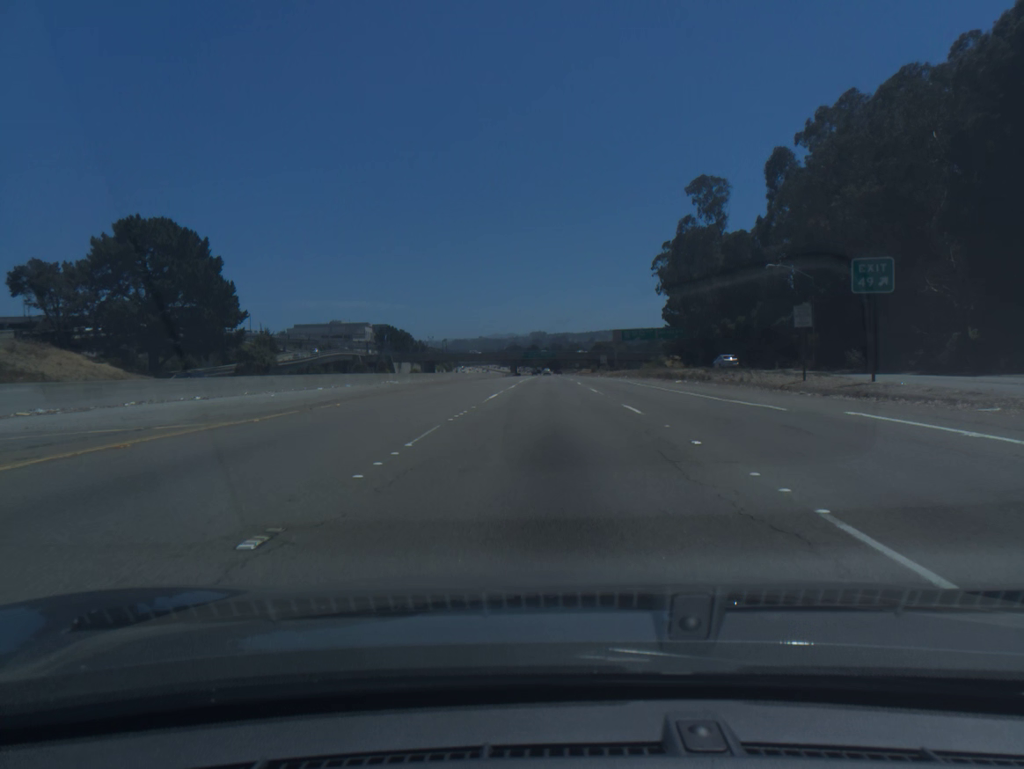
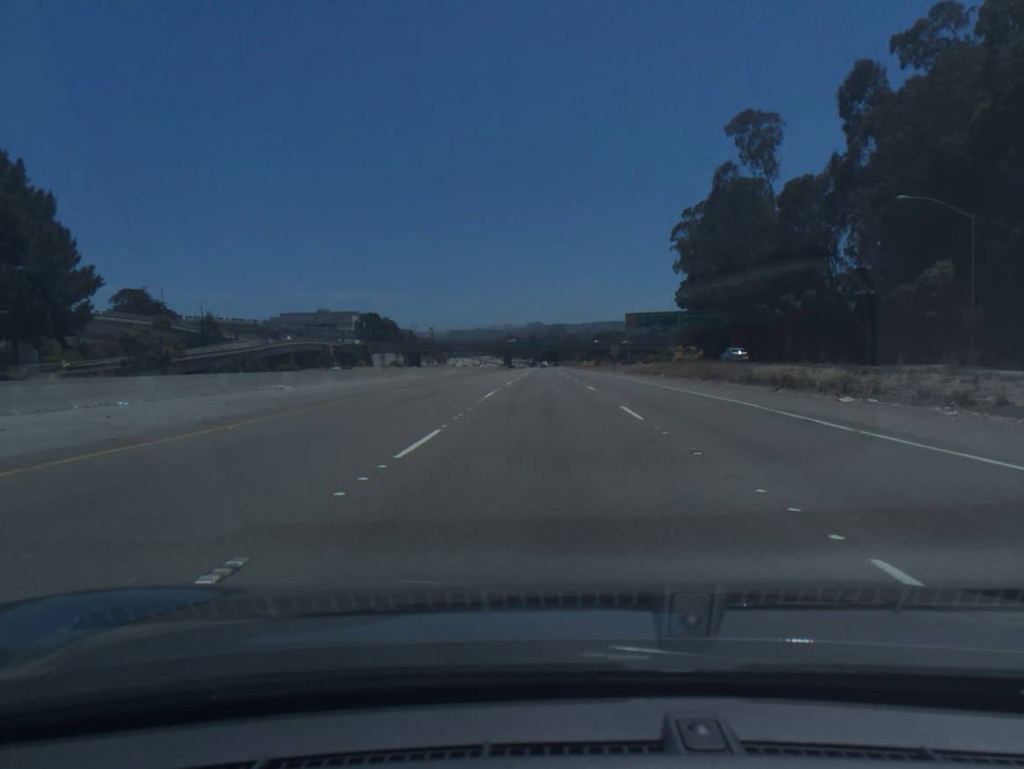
(0.0, +30.0) m; 0°
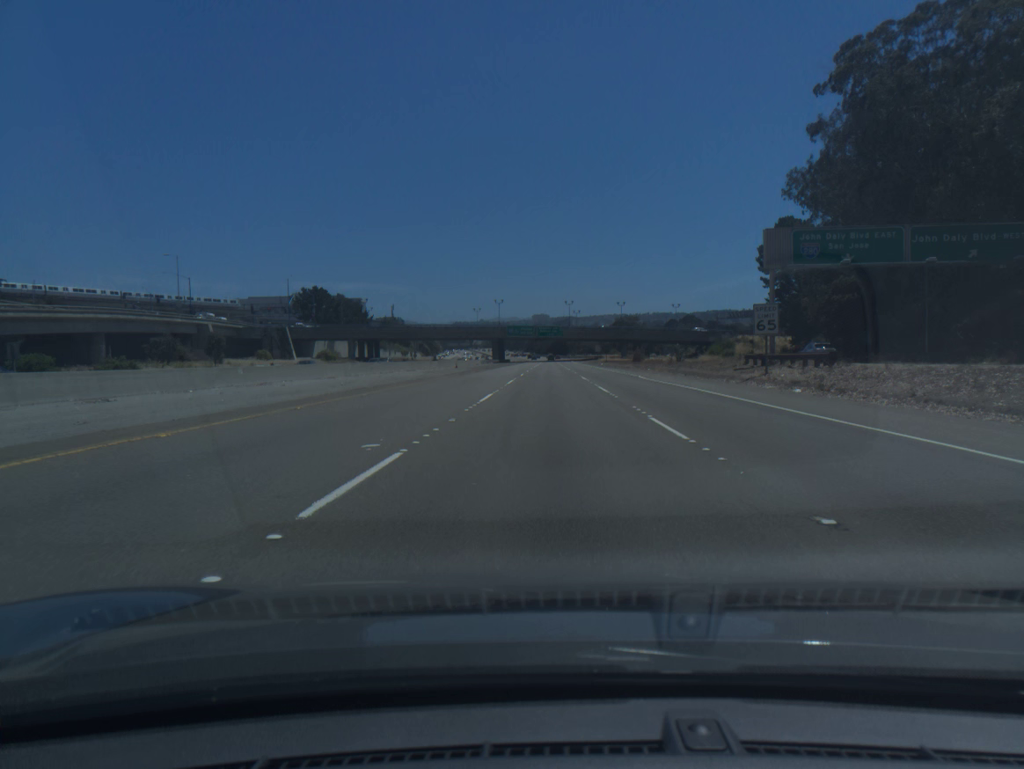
(-0.3, +78.2) m; 0°
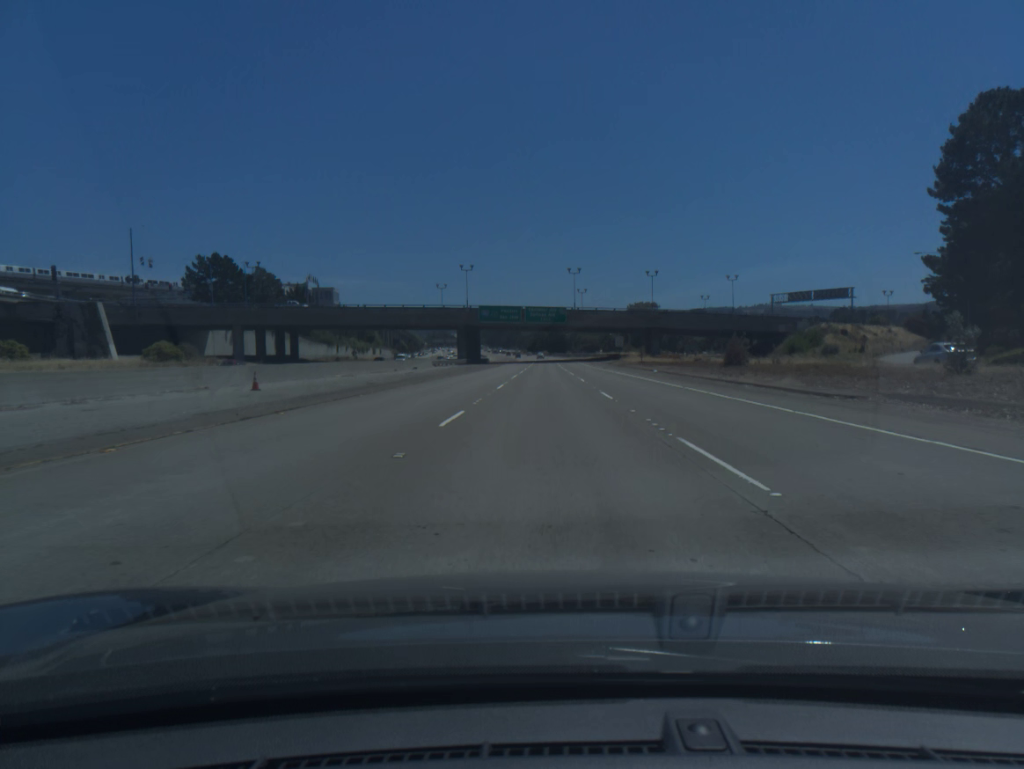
(+0.2, +65.3) m; 0°
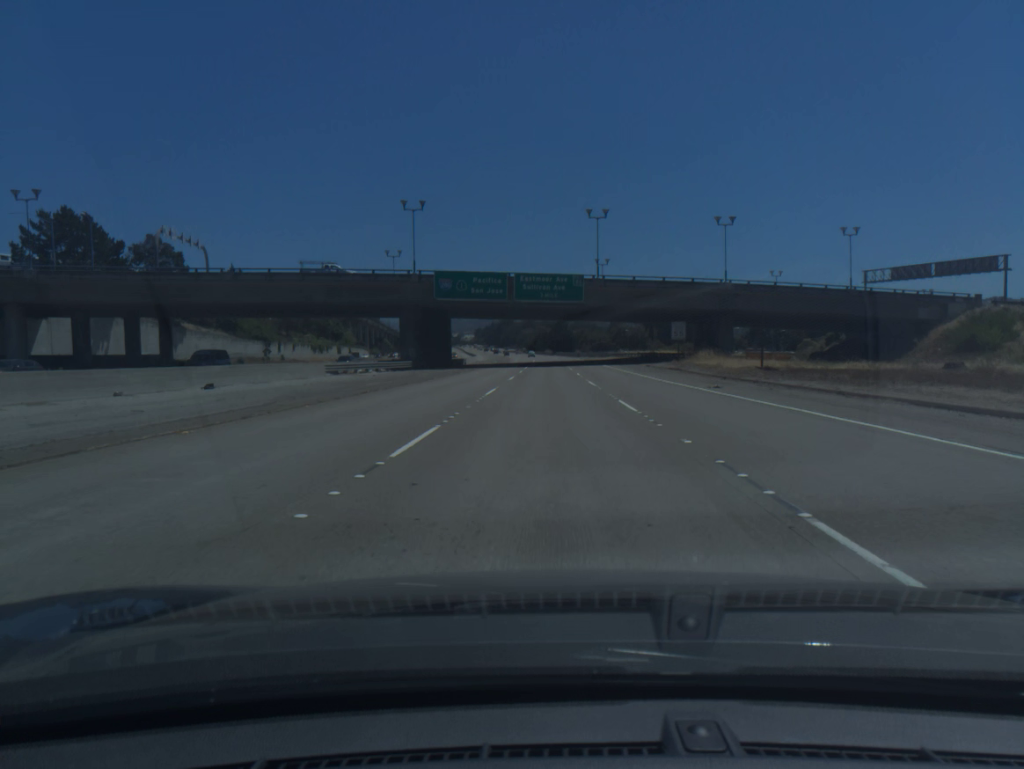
(-0.1, +50.4) m; 0°
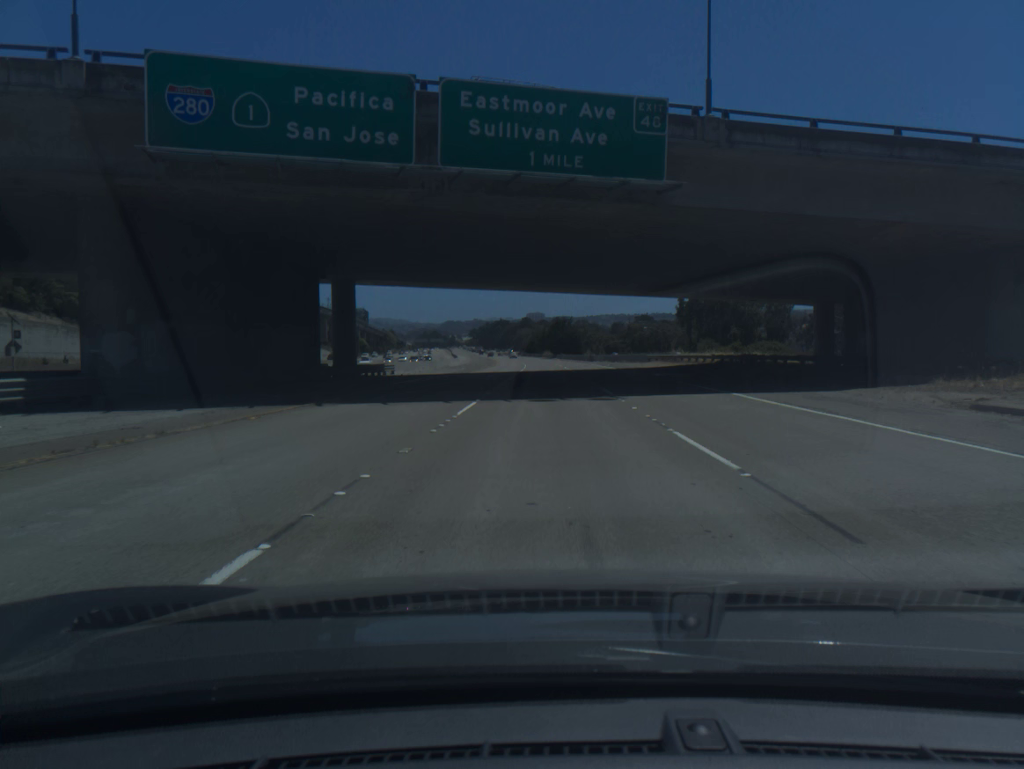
(0.0, +51.6) m; 0°
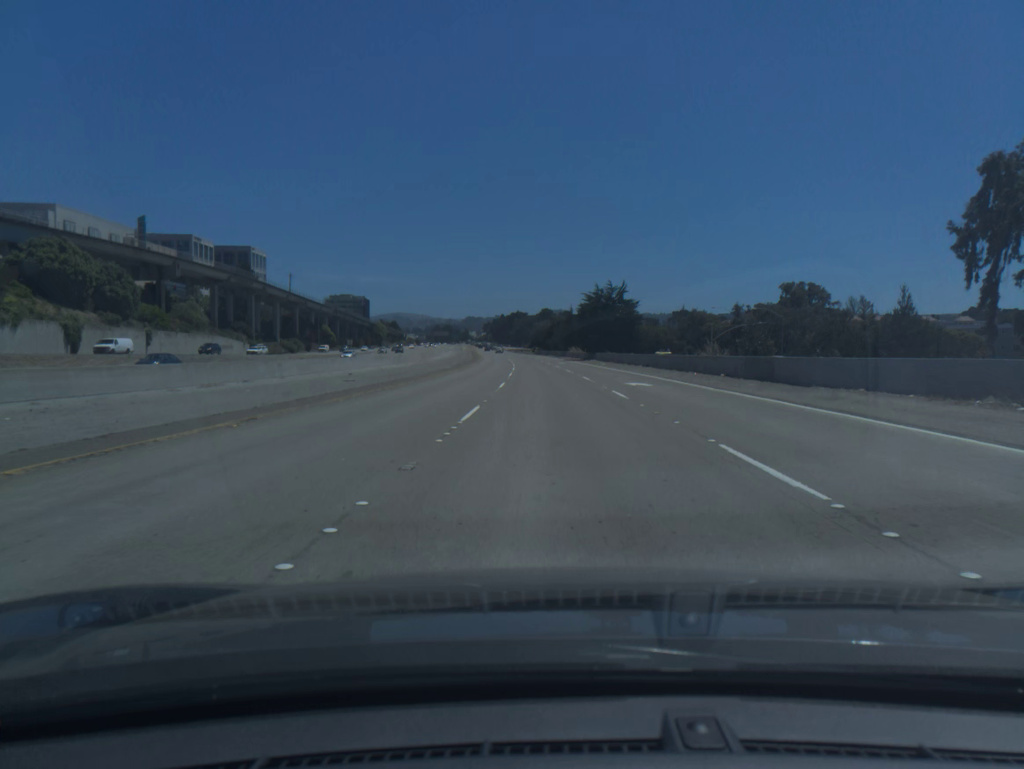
(-0.5, +88.4) m; -1°
